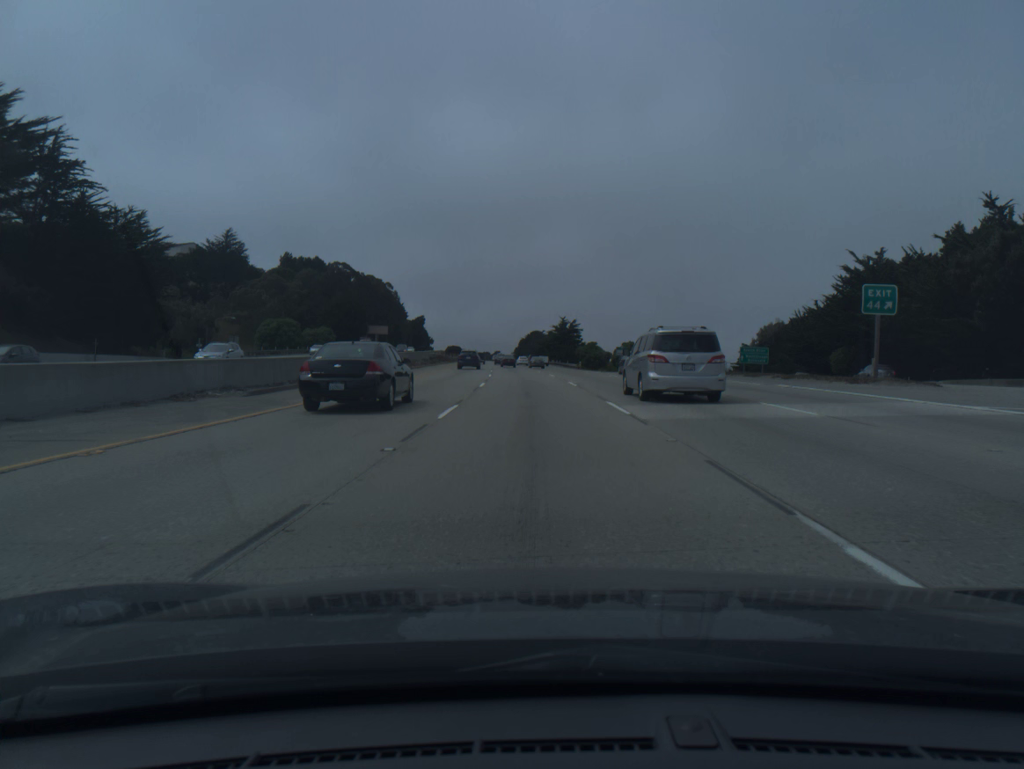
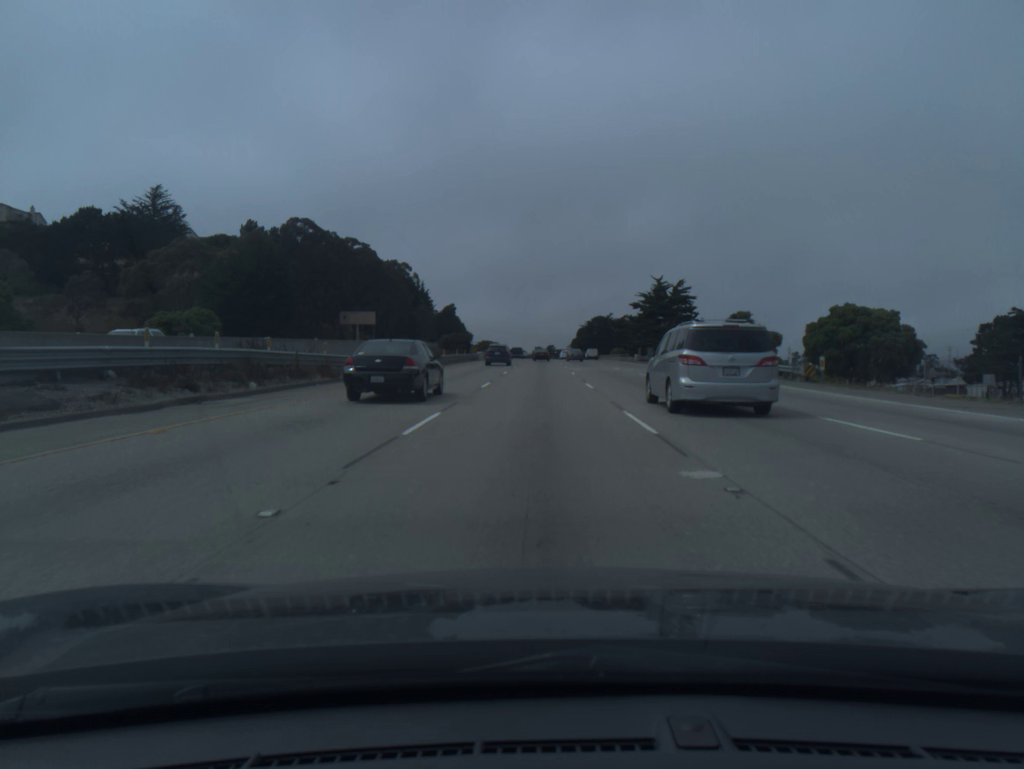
(-3.7, +91.5) m; -4°
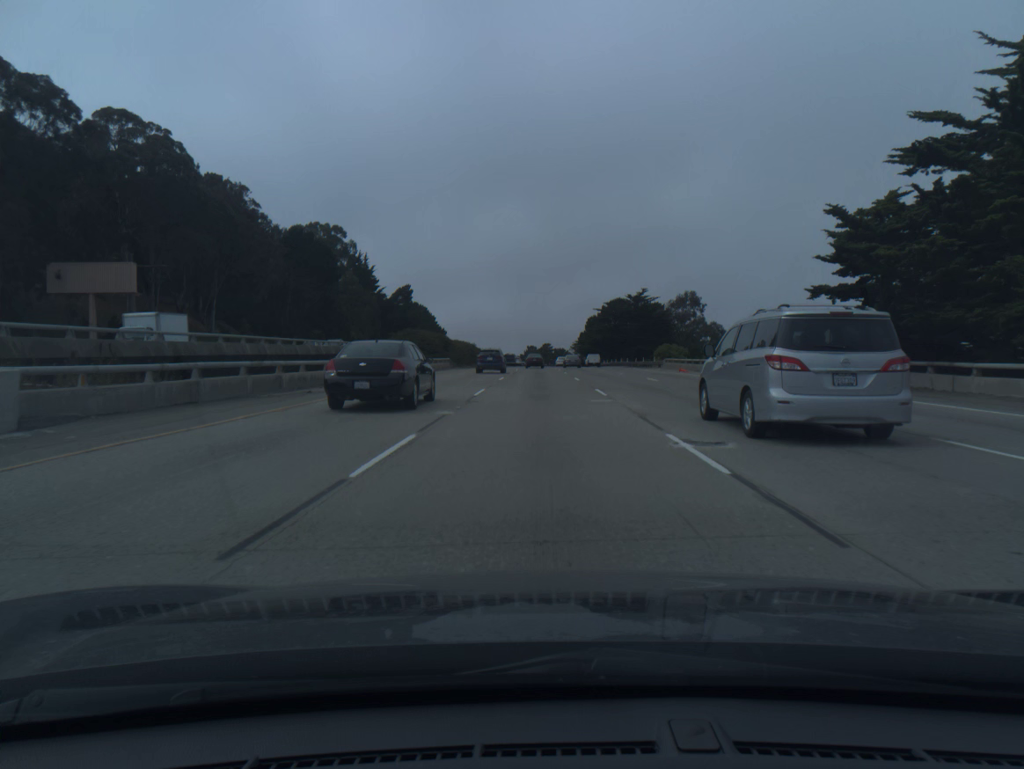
(+0.1, +91.4) m; 0°
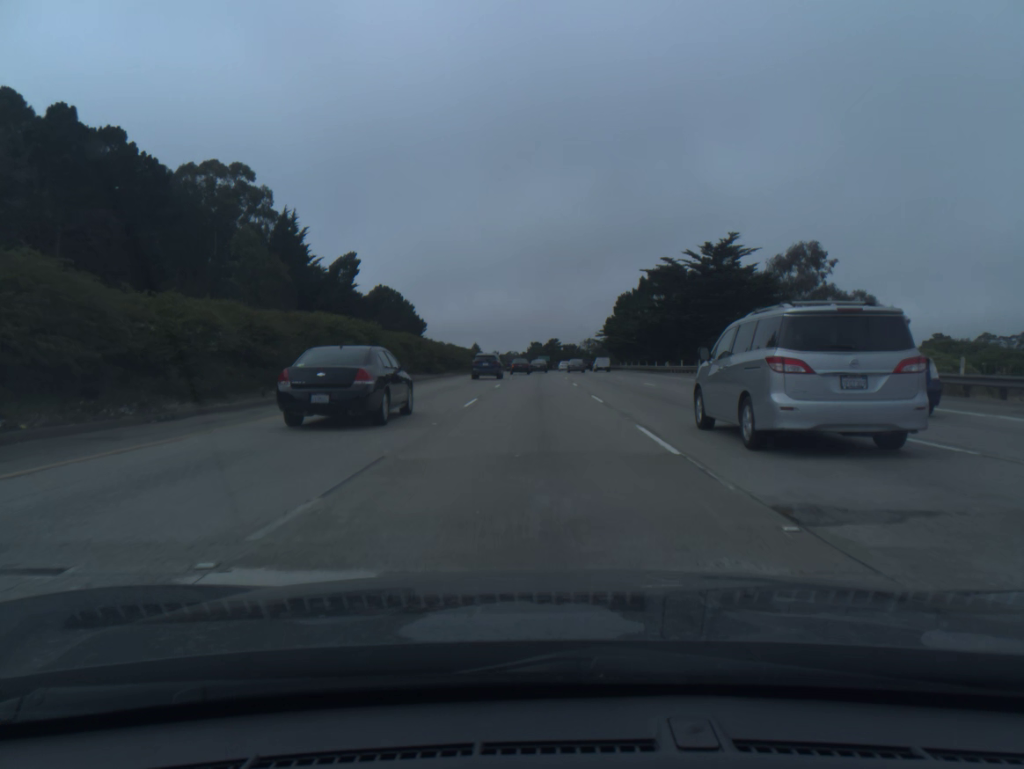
(-0.1, +70.5) m; 0°
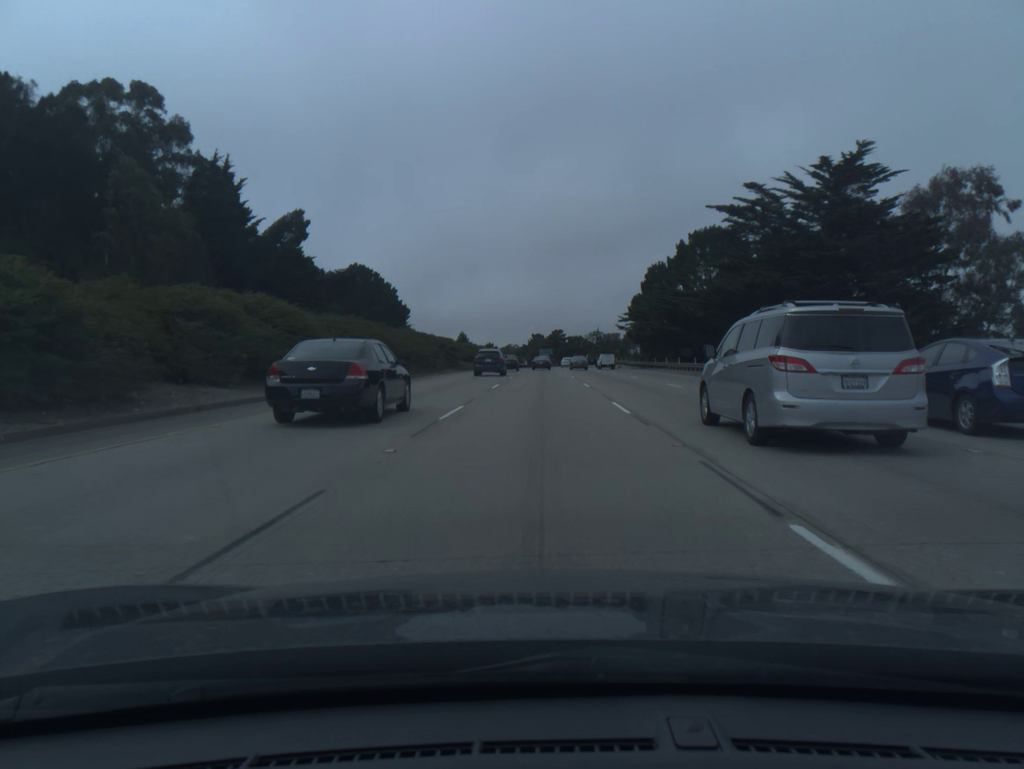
(-0.1, +34.7) m; 0°
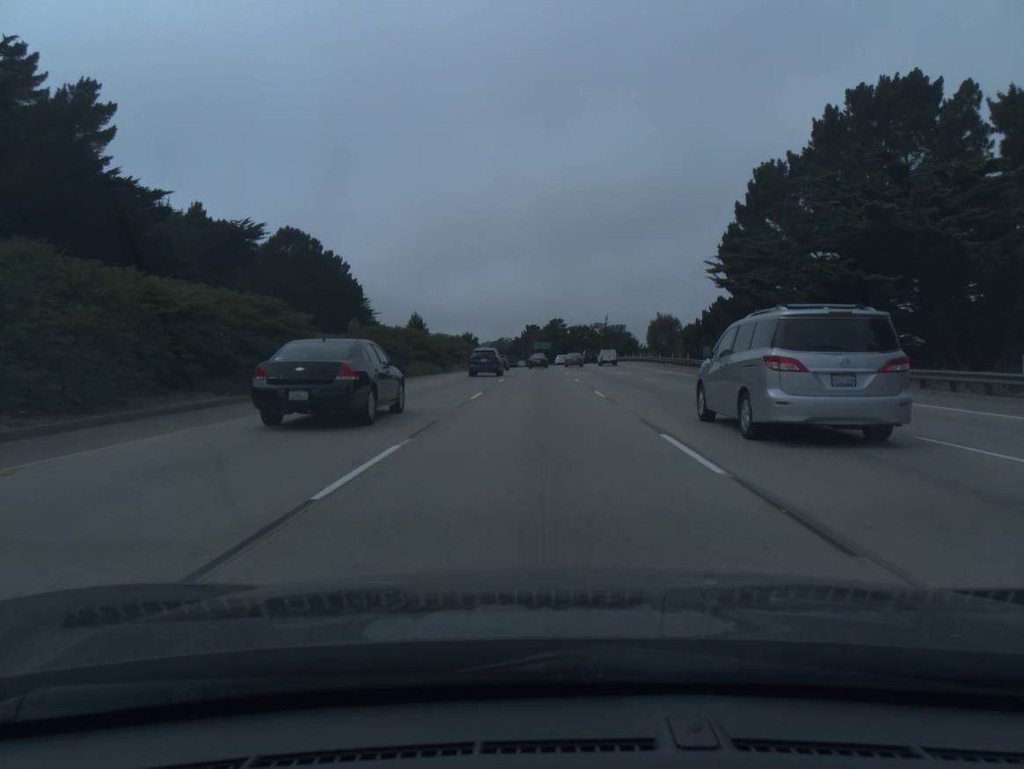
(+0.1, +52.1) m; 0°
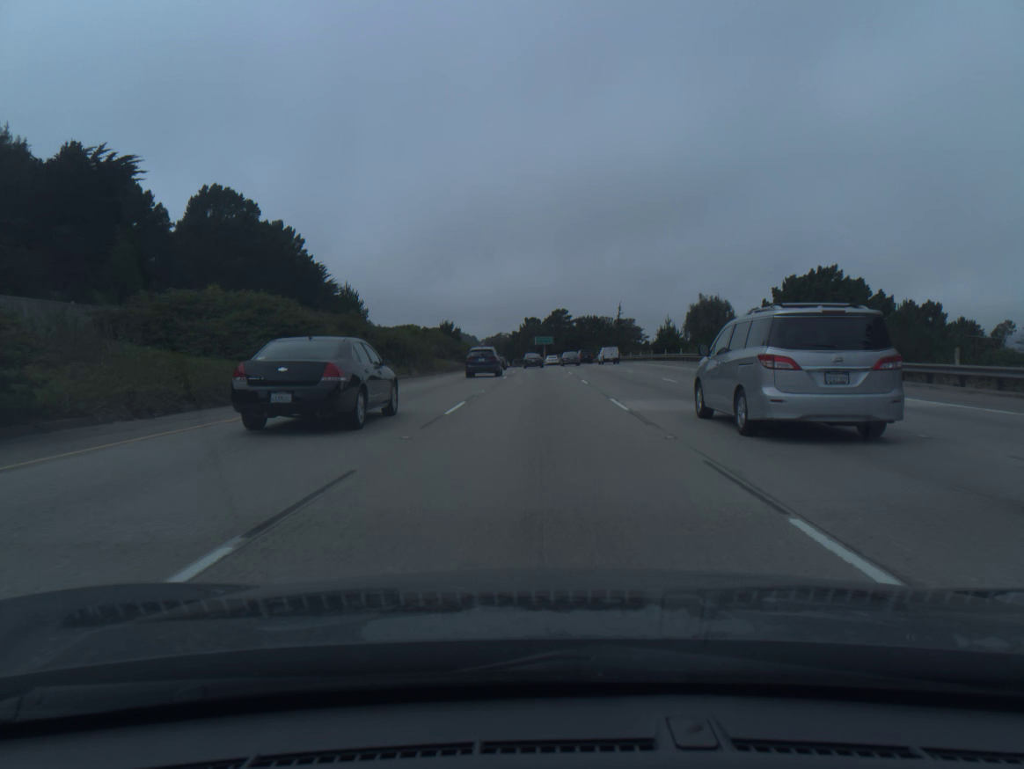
(0.0, +34.8) m; 0°
